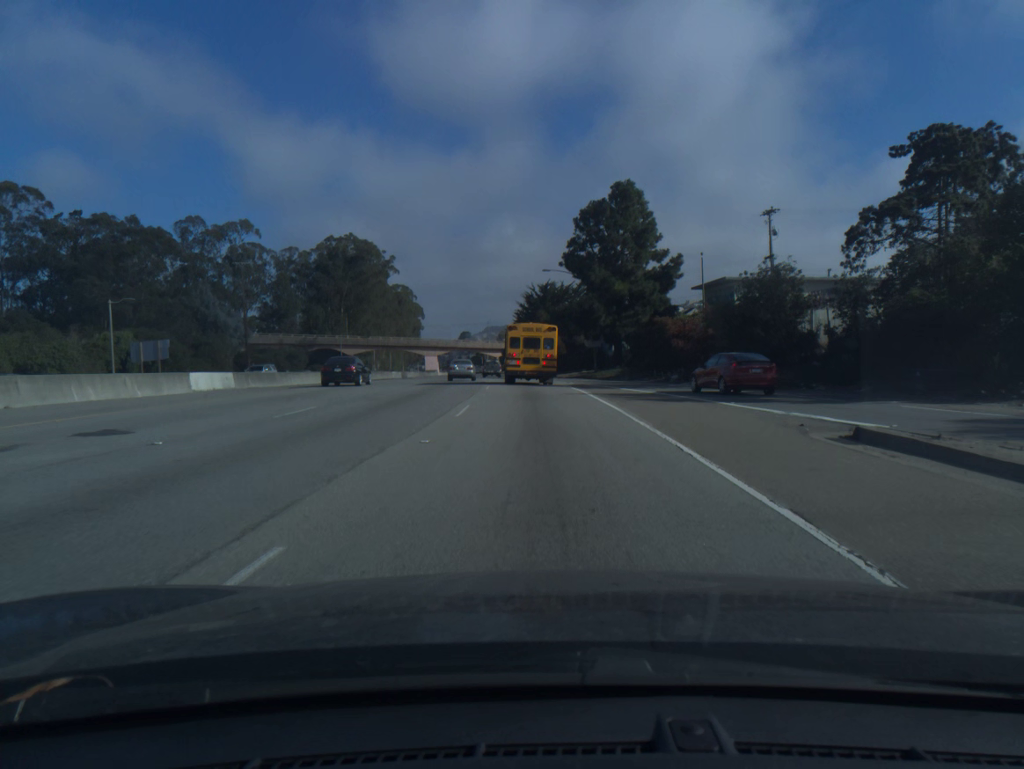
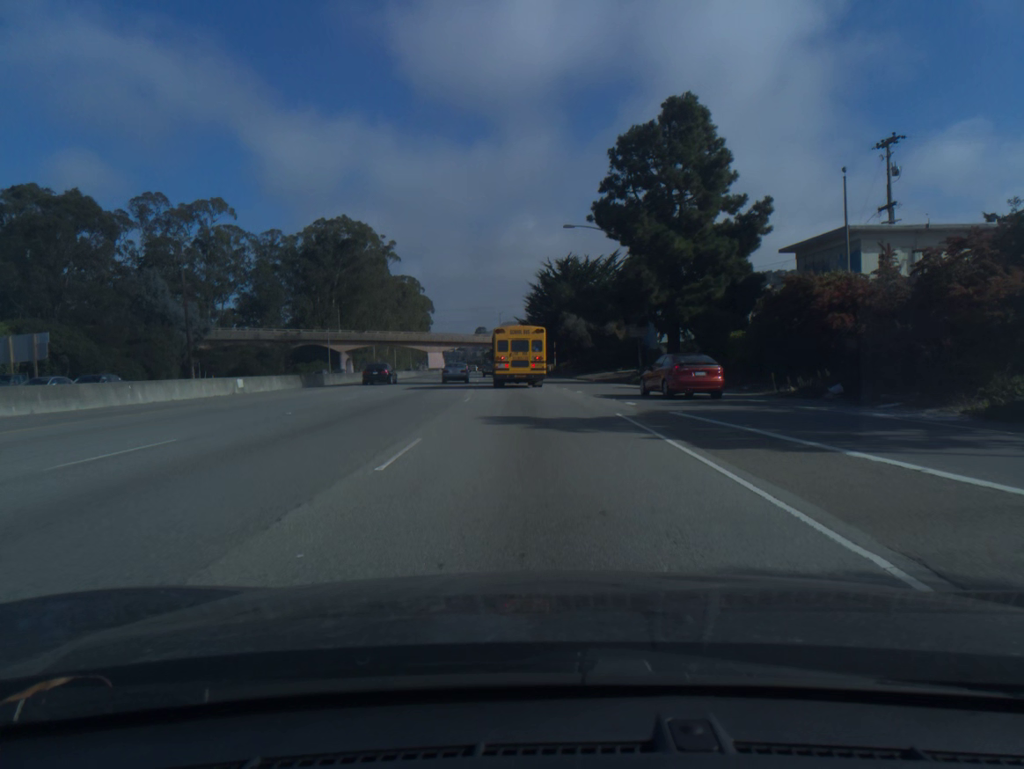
(-0.2, +22.5) m; -1°
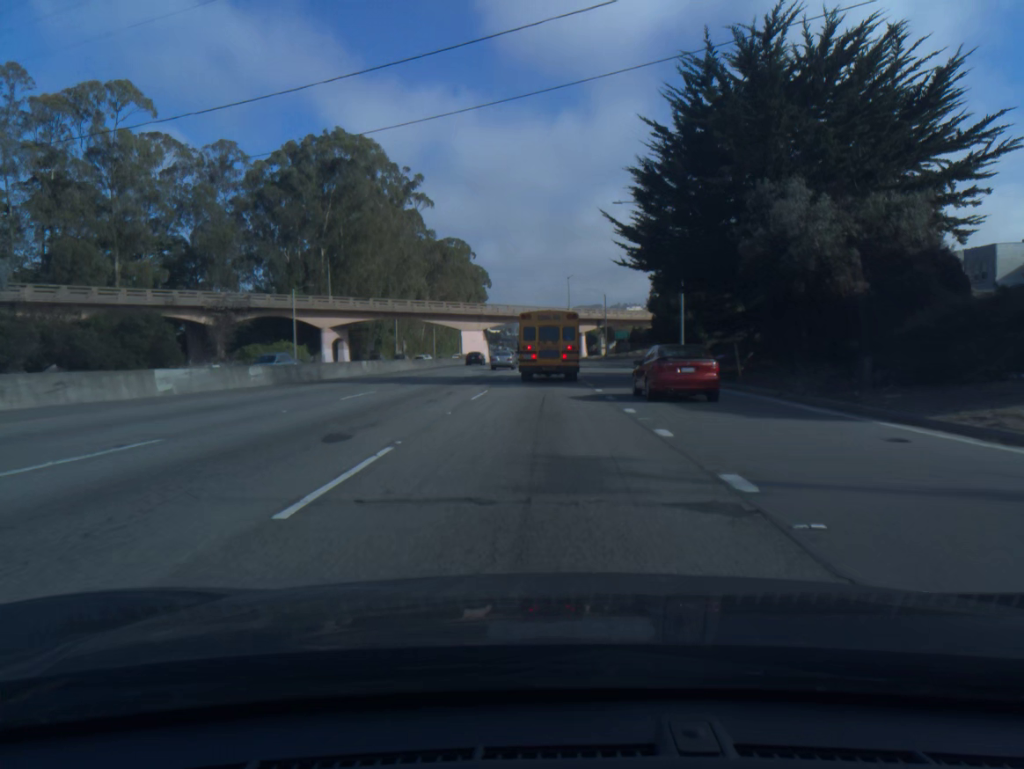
(-2.4, +54.9) m; -5°
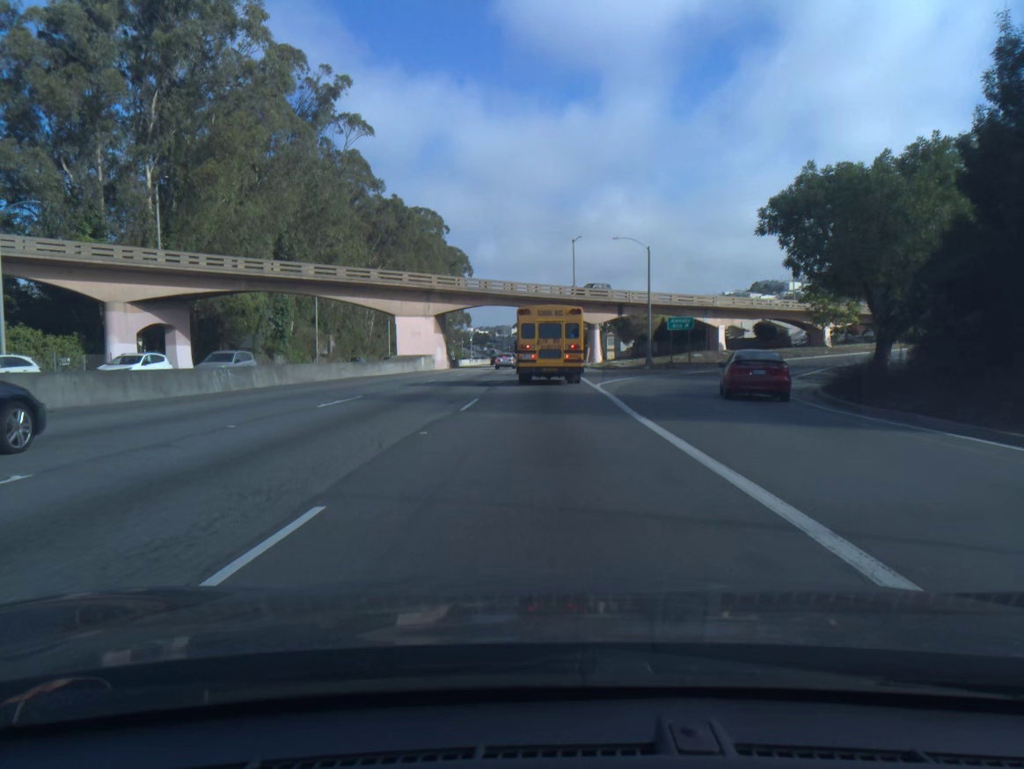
(+0.2, +47.9) m; +1°
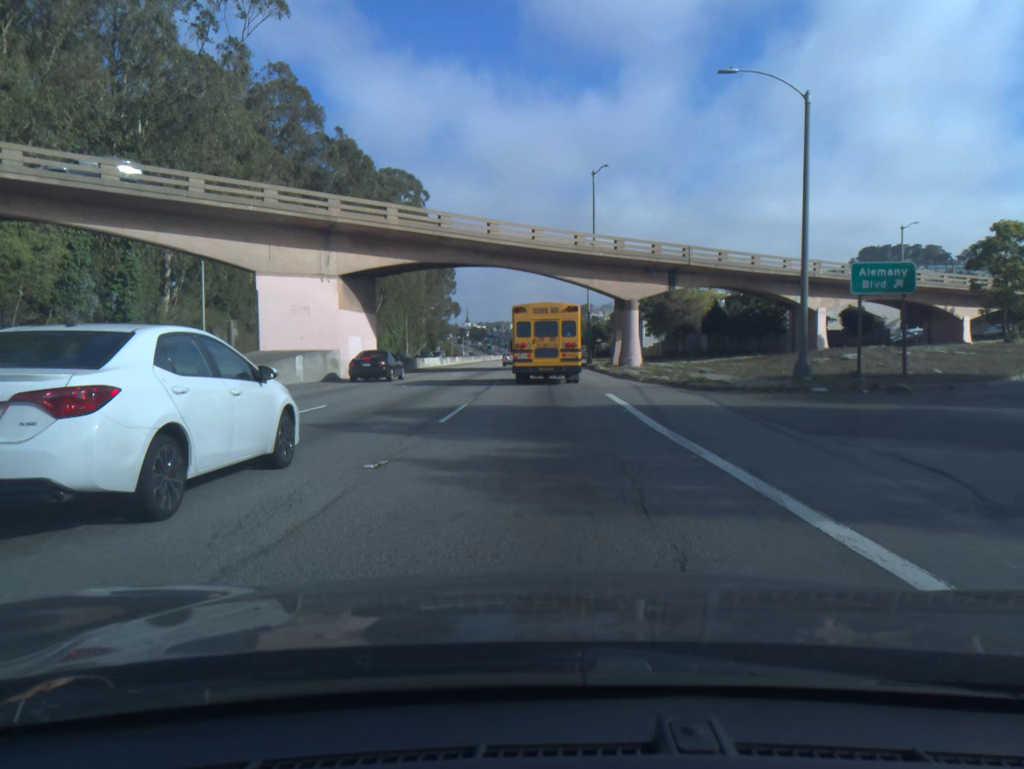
(0.0, +33.4) m; 0°
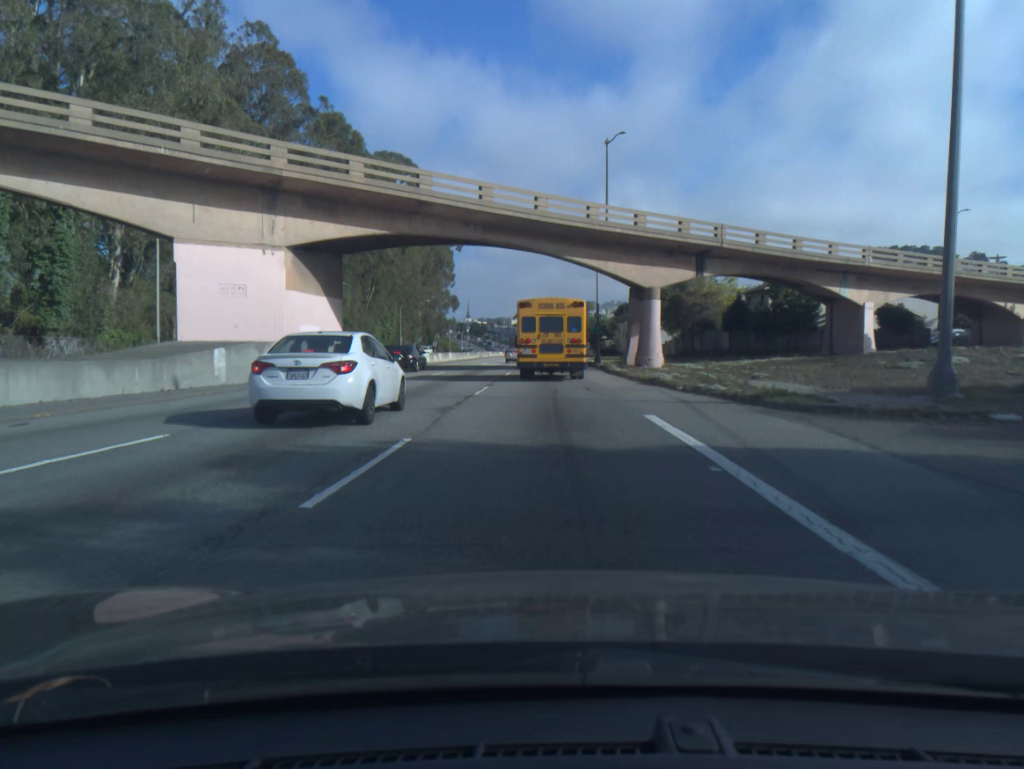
(0.0, +8.0) m; 0°
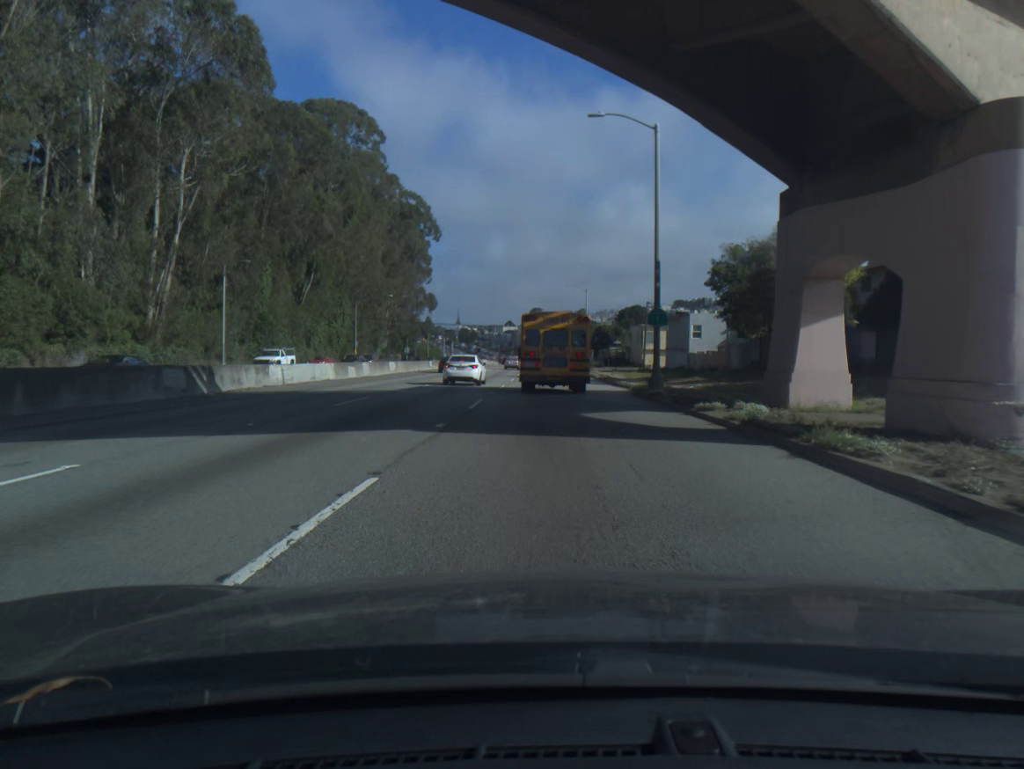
(+0.1, +31.7) m; 0°
